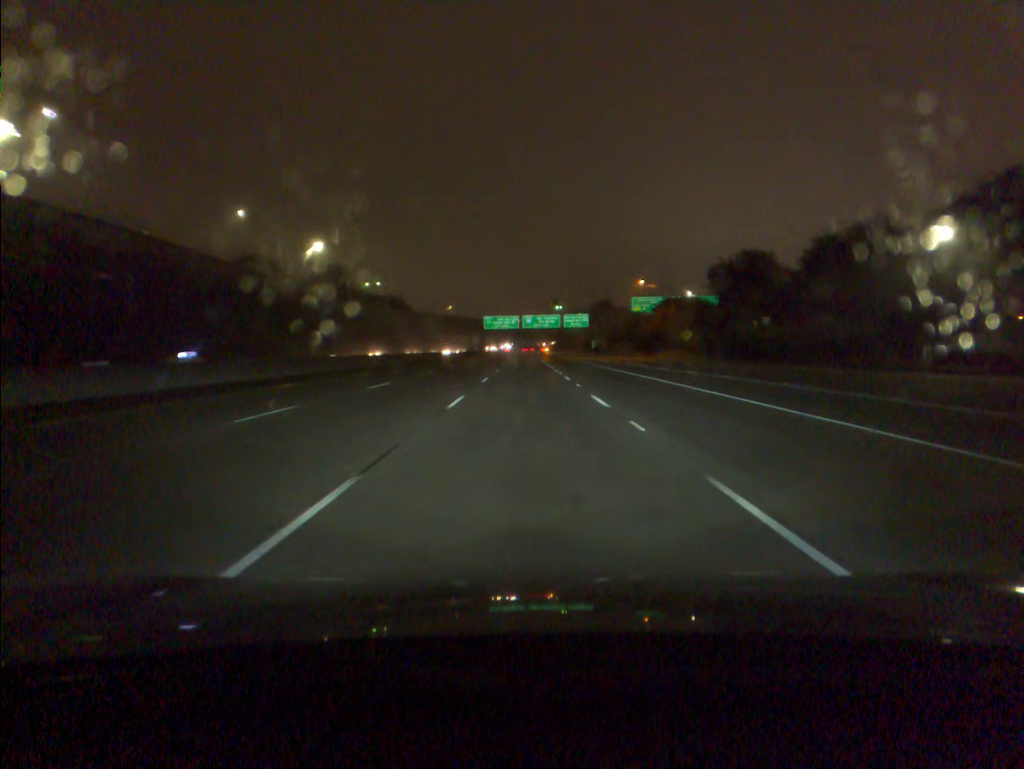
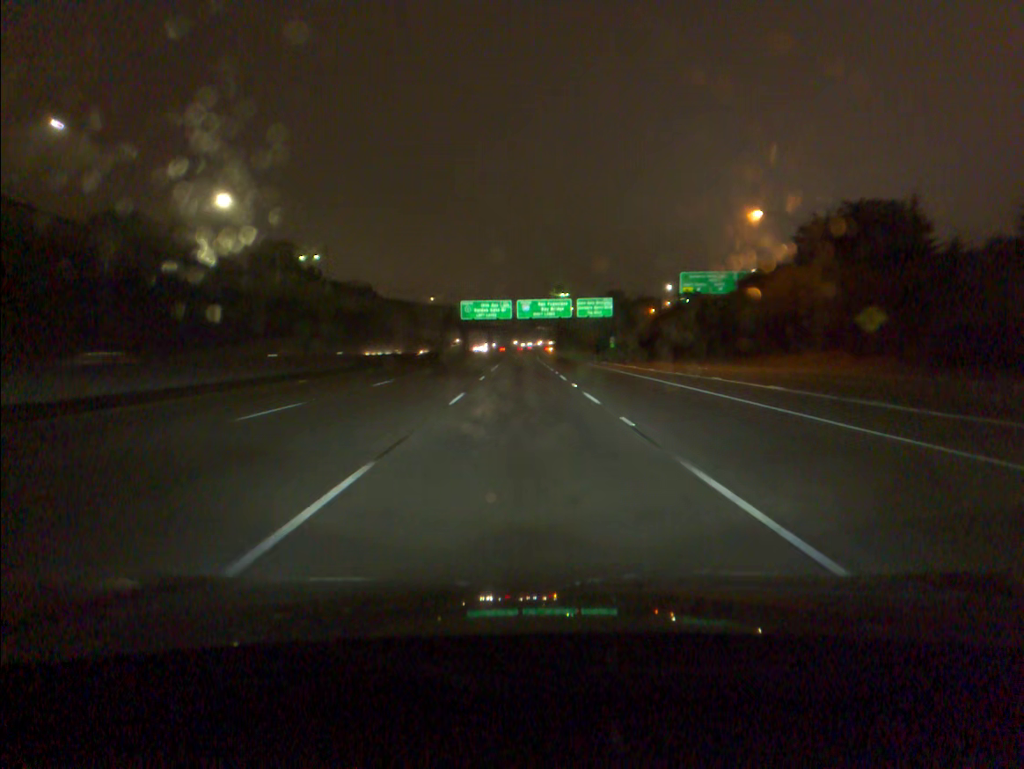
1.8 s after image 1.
(+0.1, +55.6) m; 0°
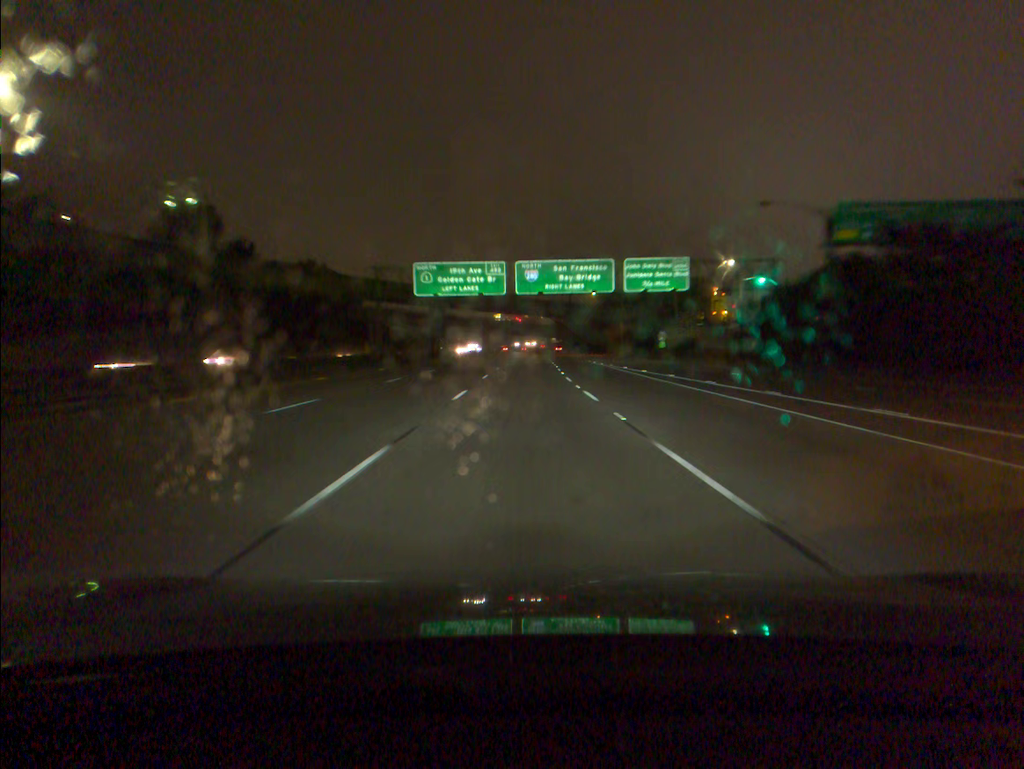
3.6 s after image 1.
(-0.1, +55.2) m; 0°
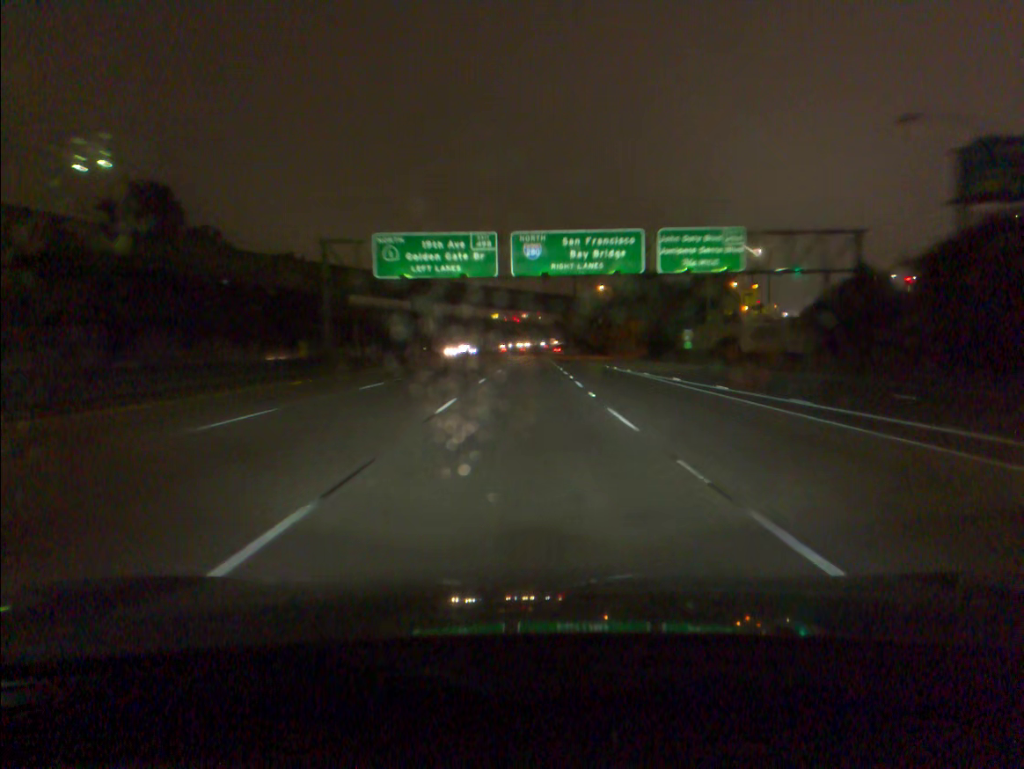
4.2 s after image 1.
(0.0, +18.4) m; 0°
